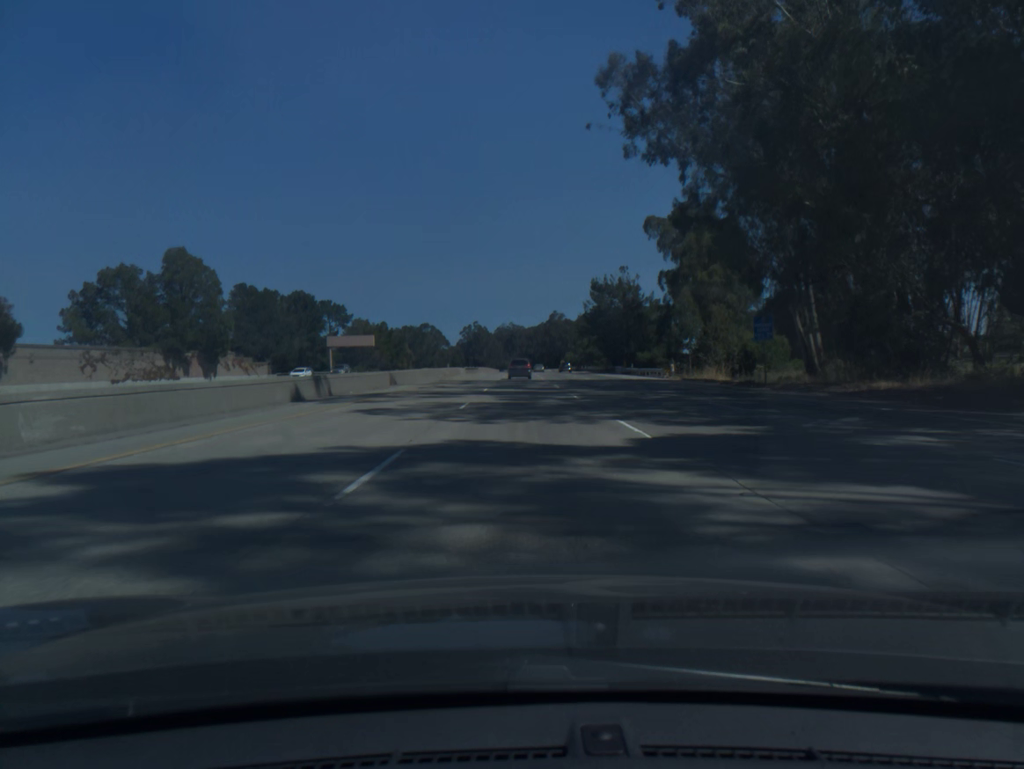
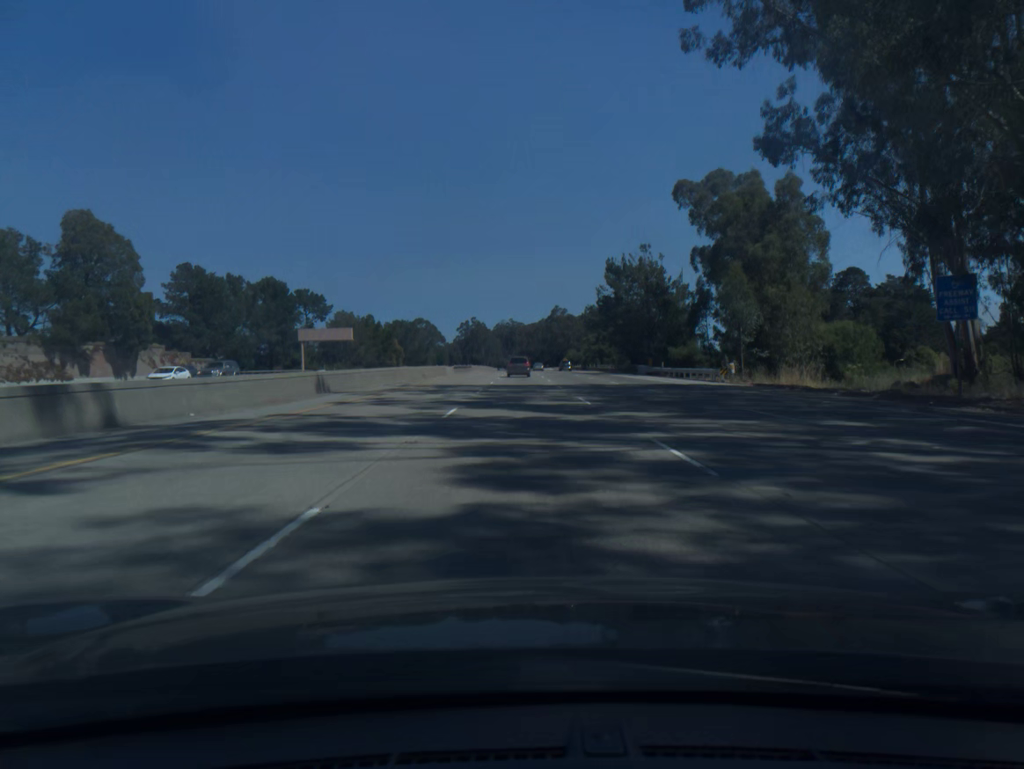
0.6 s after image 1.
(0.0, +18.7) m; 0°
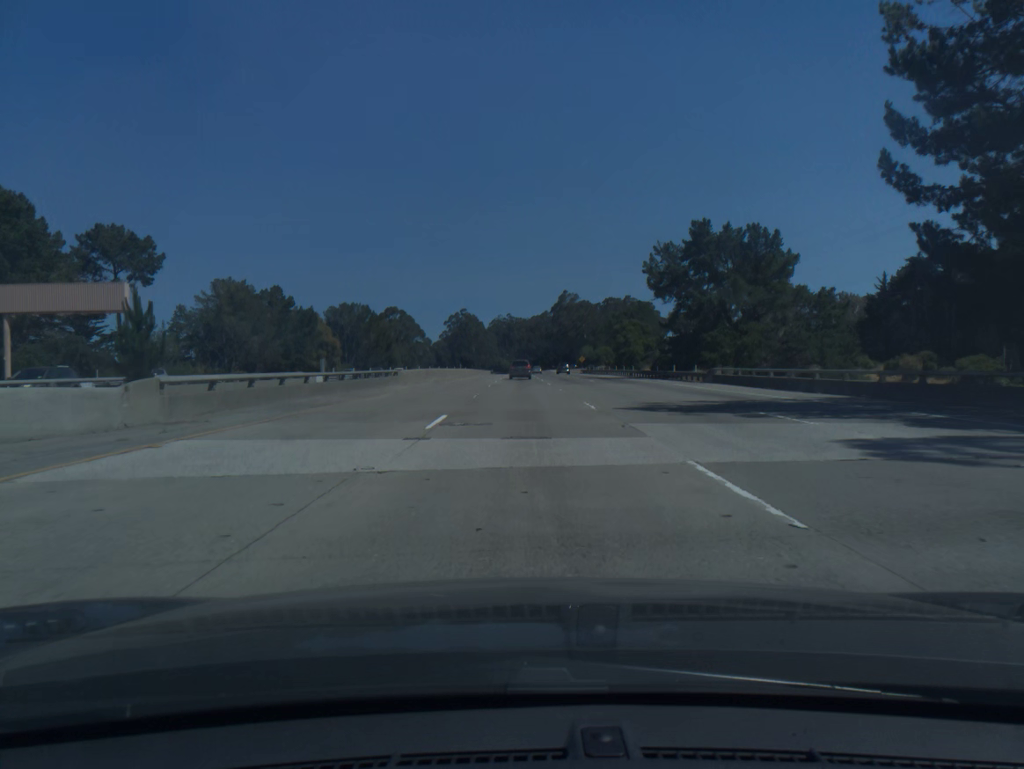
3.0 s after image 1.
(-0.1, +75.5) m; 0°
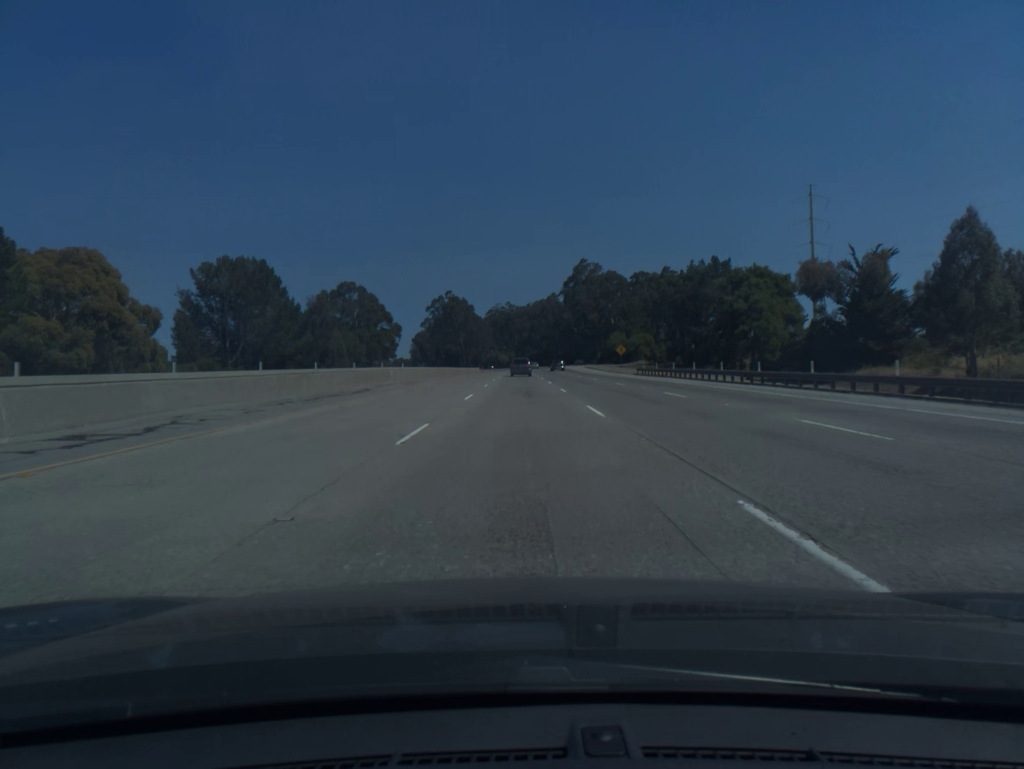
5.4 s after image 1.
(0.0, +75.7) m; 0°
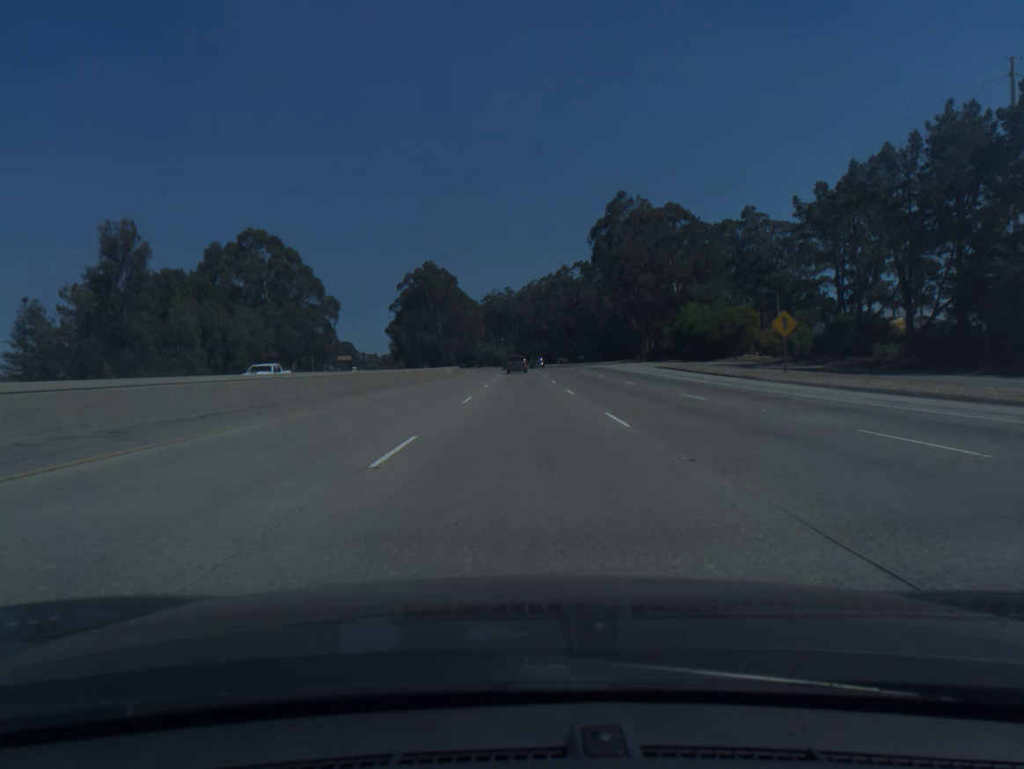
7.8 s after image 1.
(0.0, +75.5) m; 0°
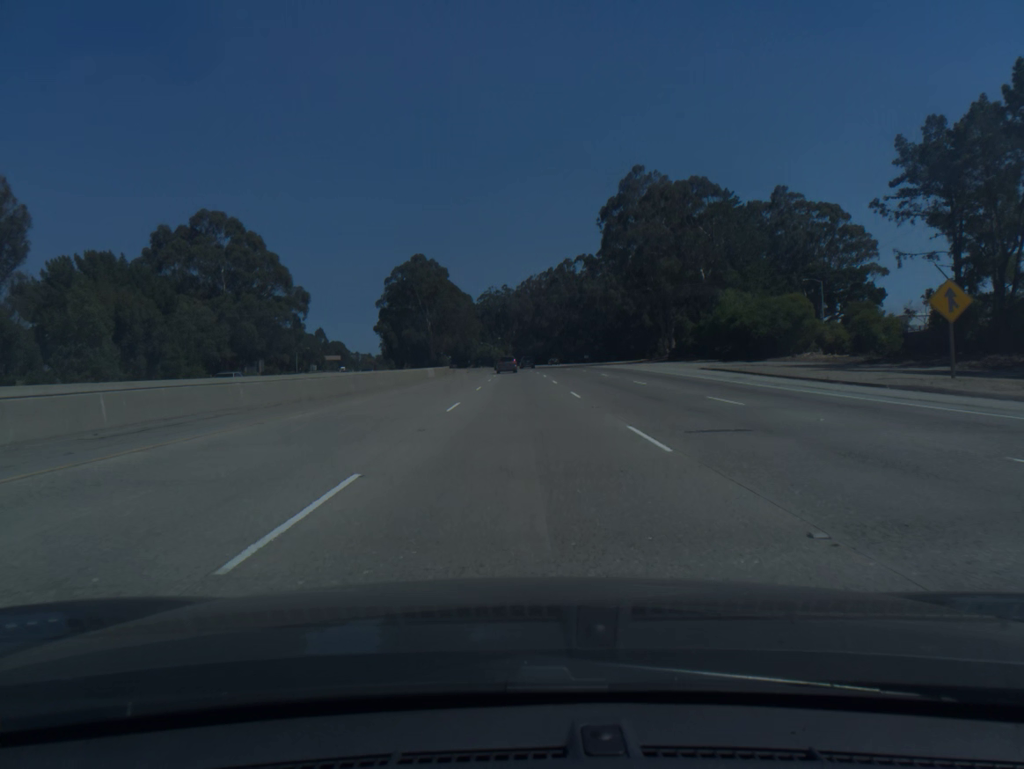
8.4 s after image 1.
(0.0, +18.9) m; 0°
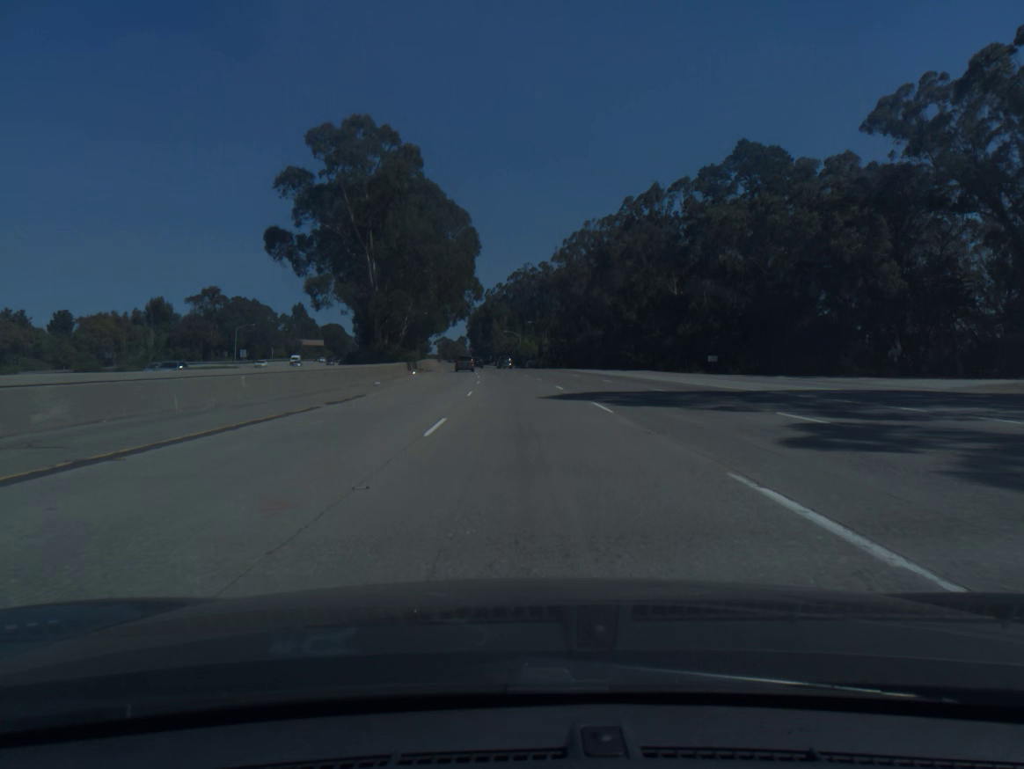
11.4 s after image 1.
(-1.2, +94.0) m; -3°
